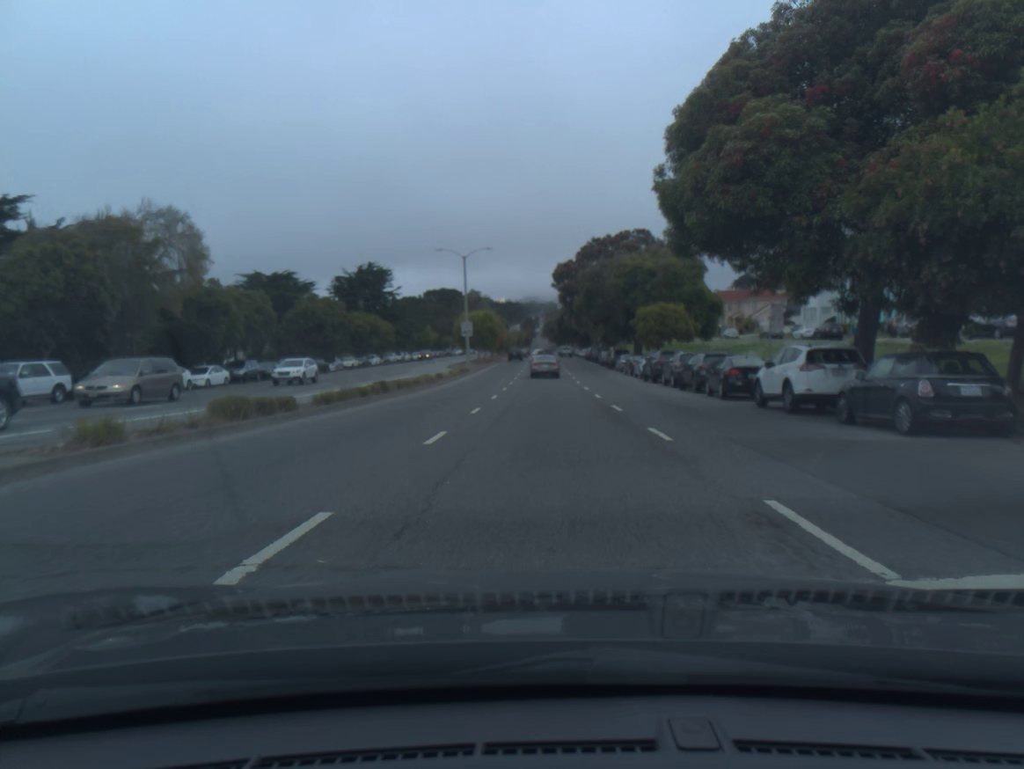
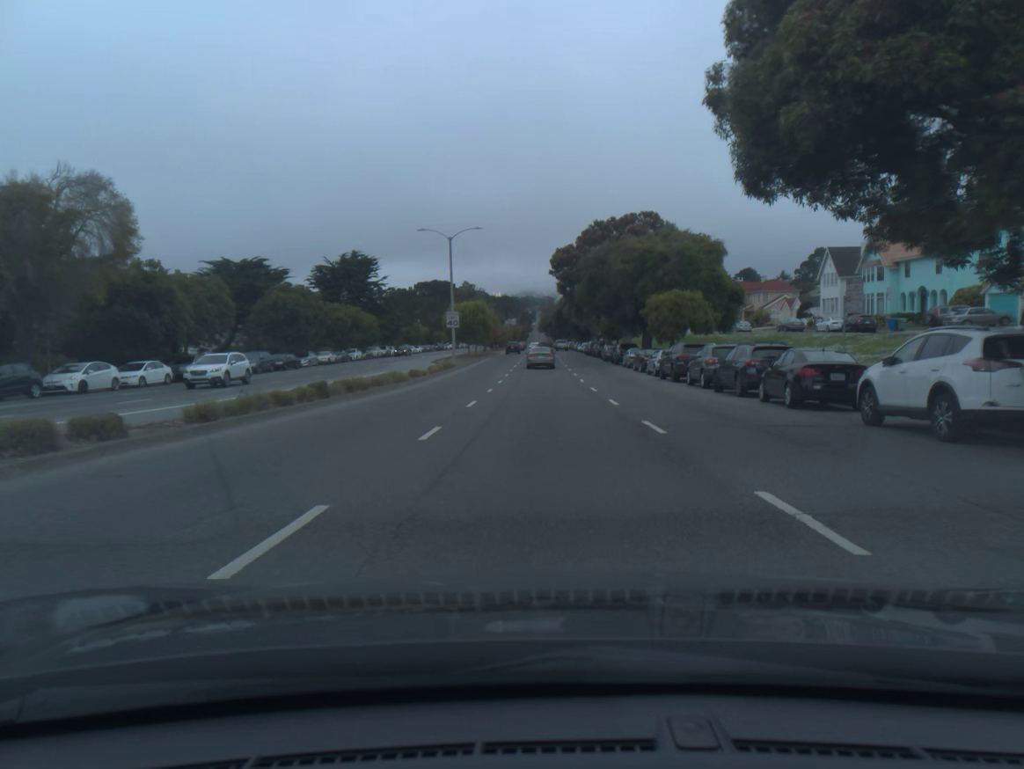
(0.0, +7.2) m; 0°
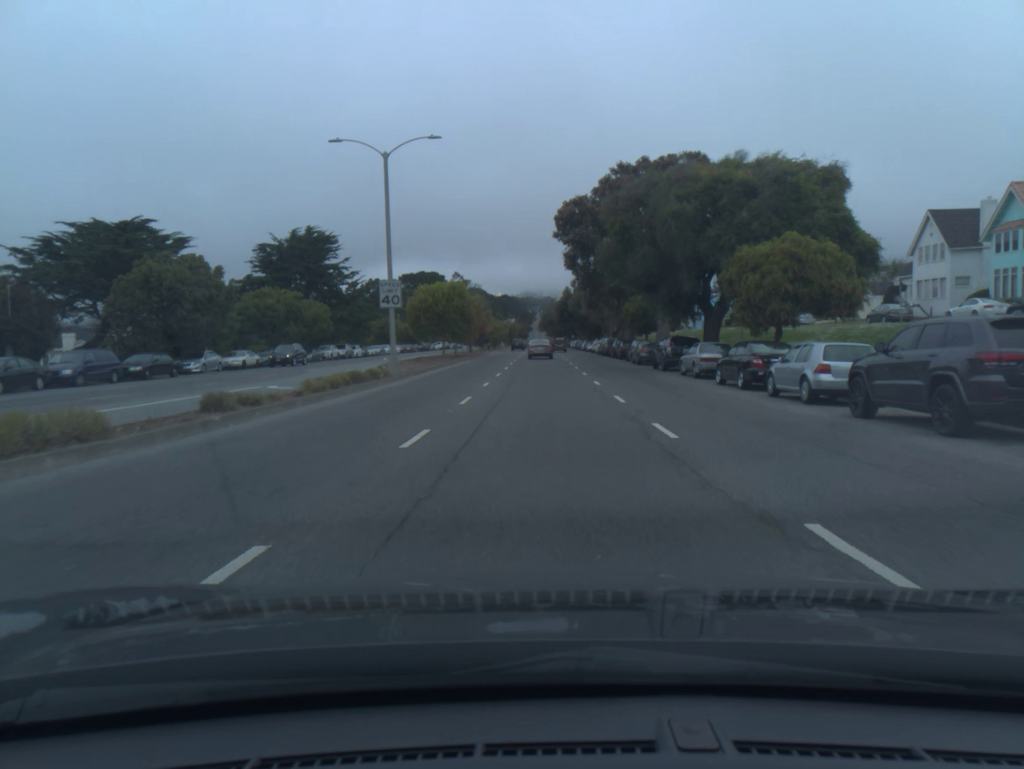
(0.0, +23.3) m; 0°
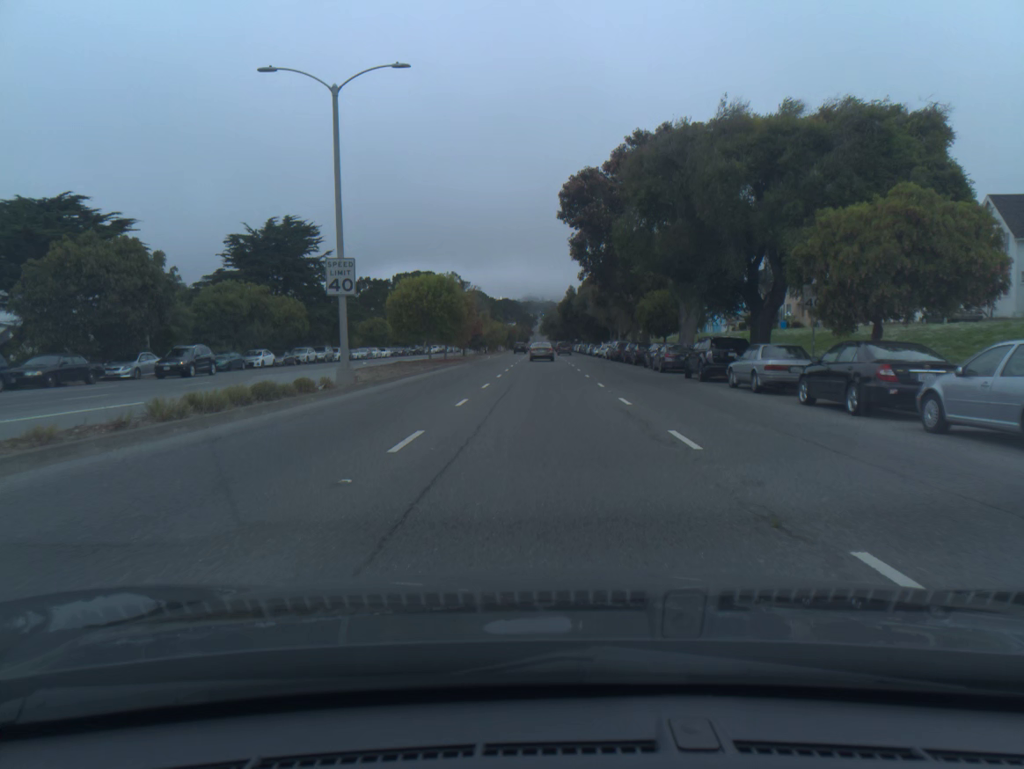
(0.0, +8.2) m; 0°
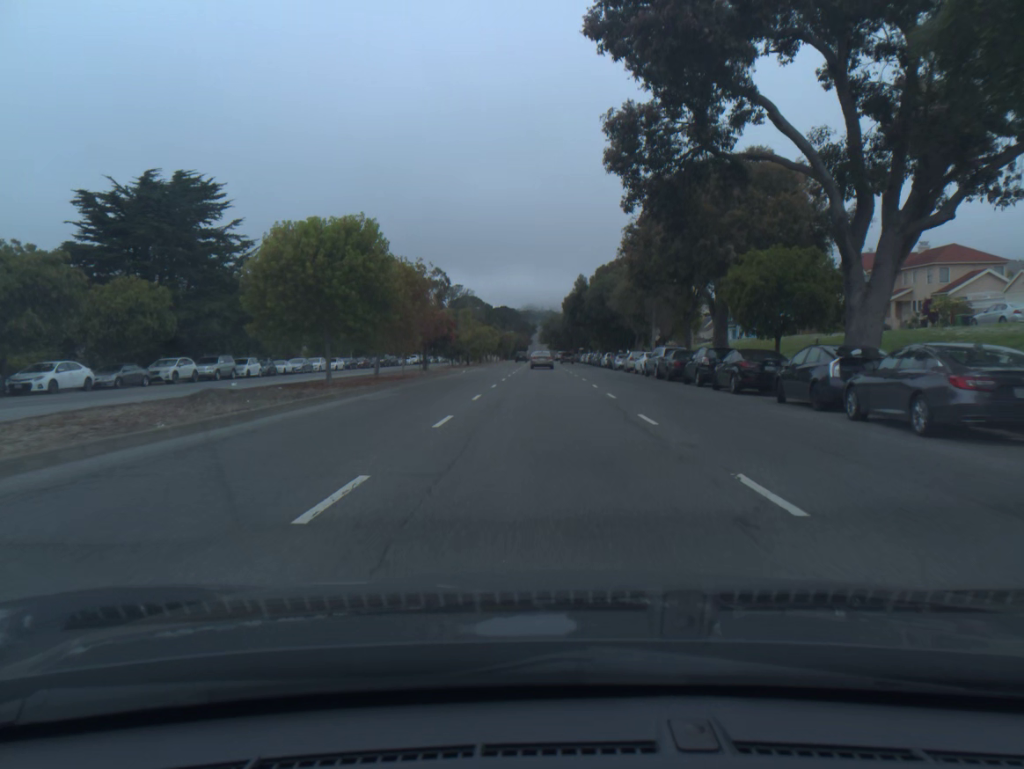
(0.0, +25.7) m; 0°
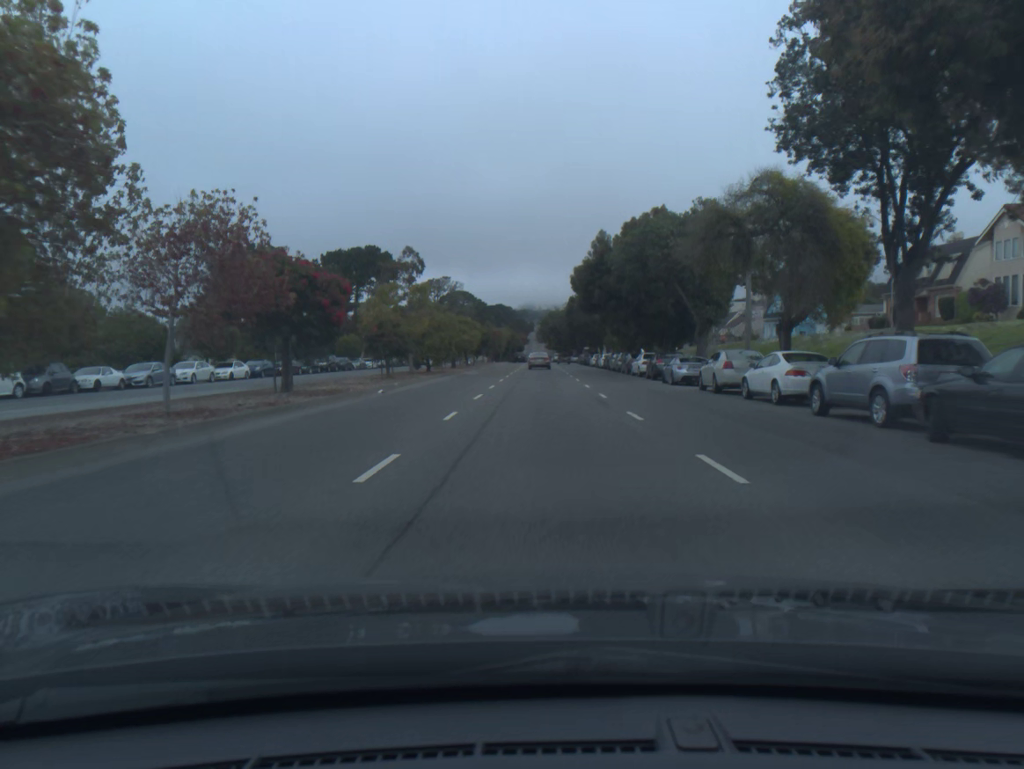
(+0.1, +27.3) m; 0°
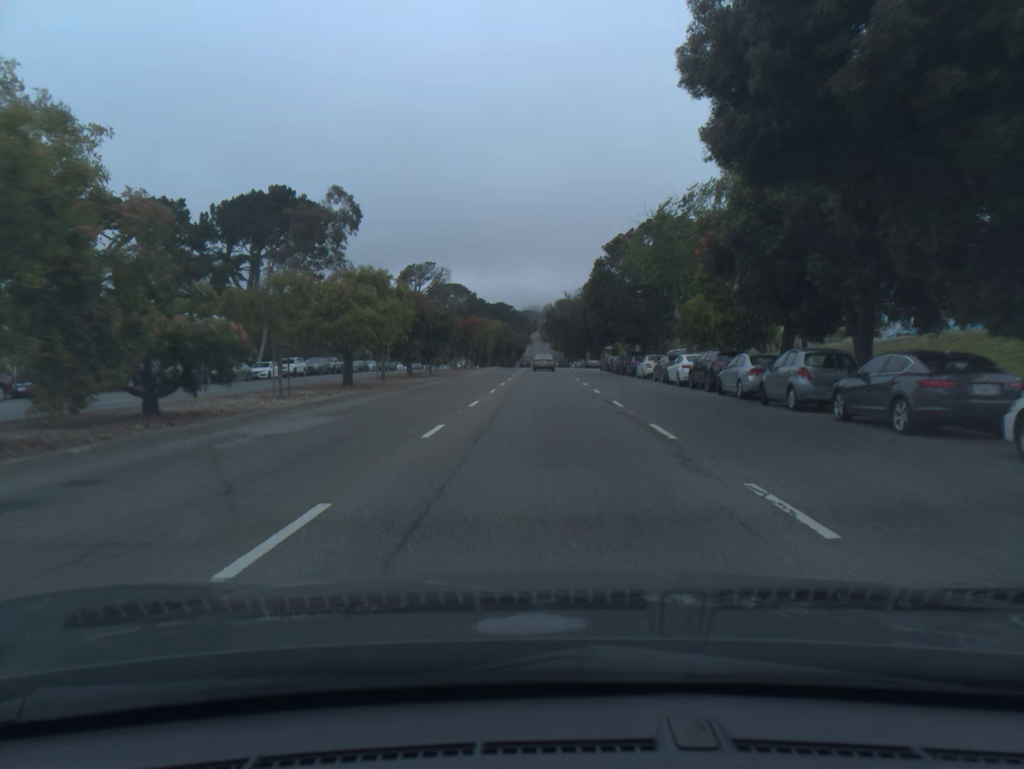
(-0.2, +39.0) m; 0°
